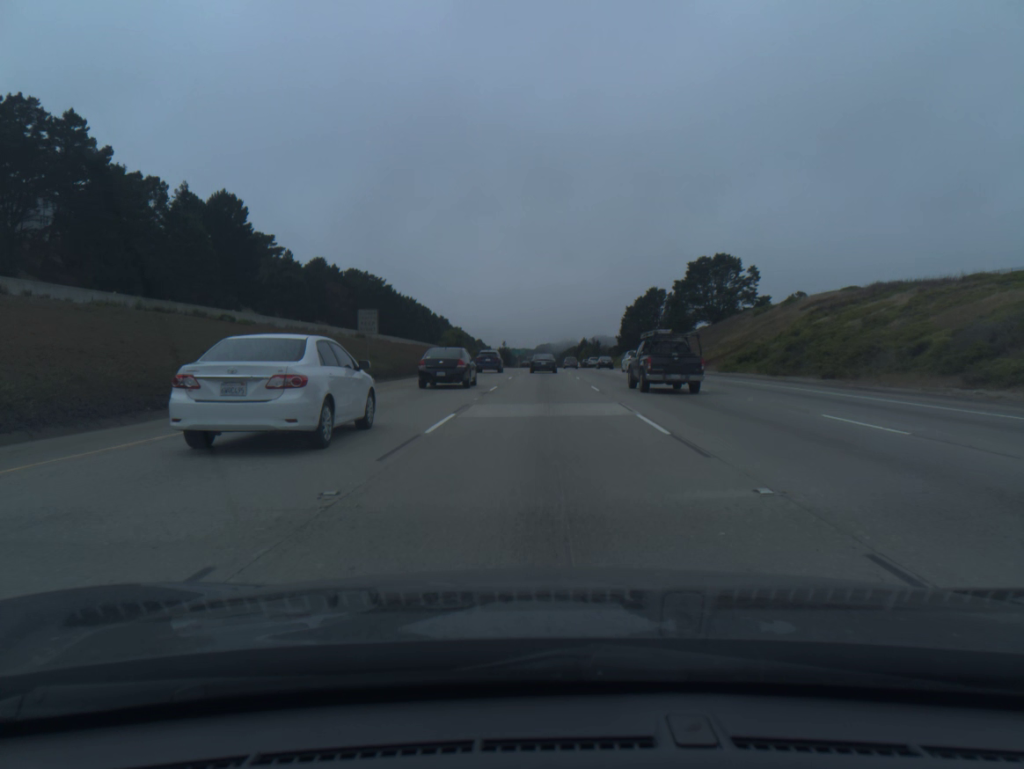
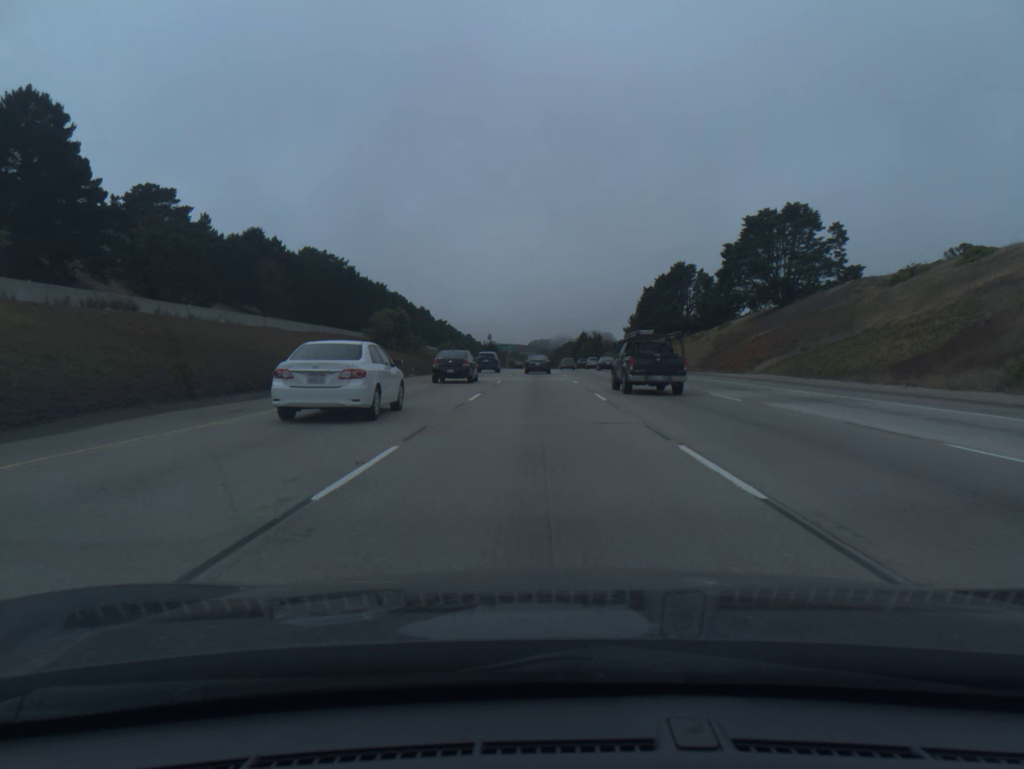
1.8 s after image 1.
(+0.2, +49.2) m; +1°
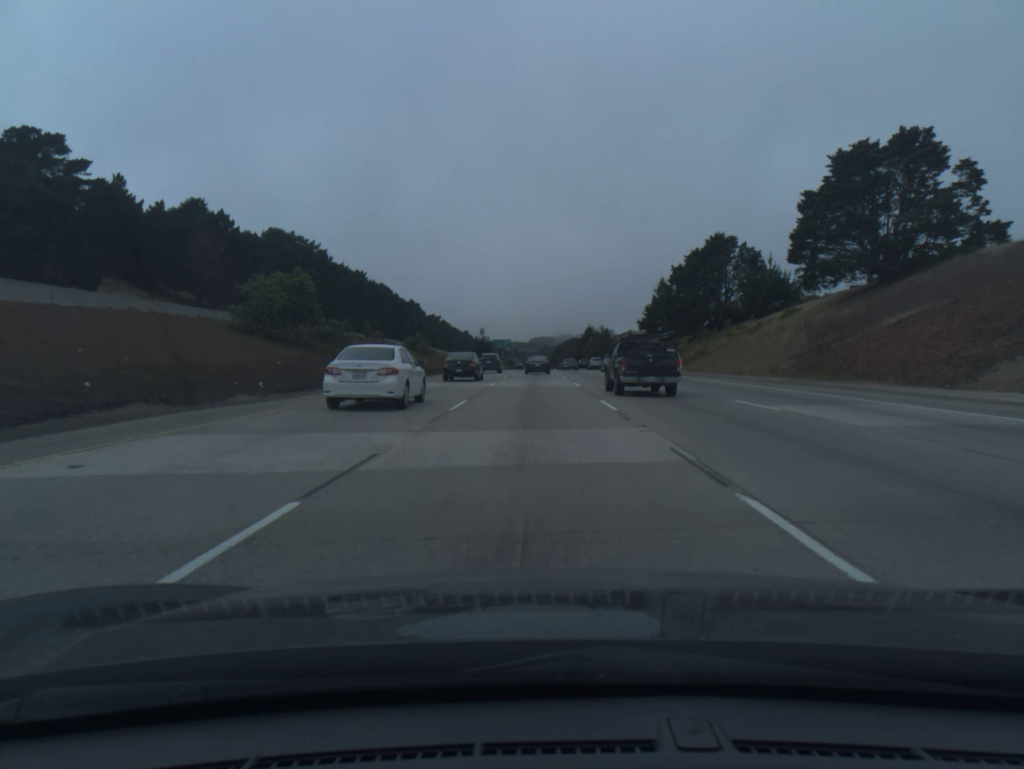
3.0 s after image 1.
(0.0, +33.0) m; 0°
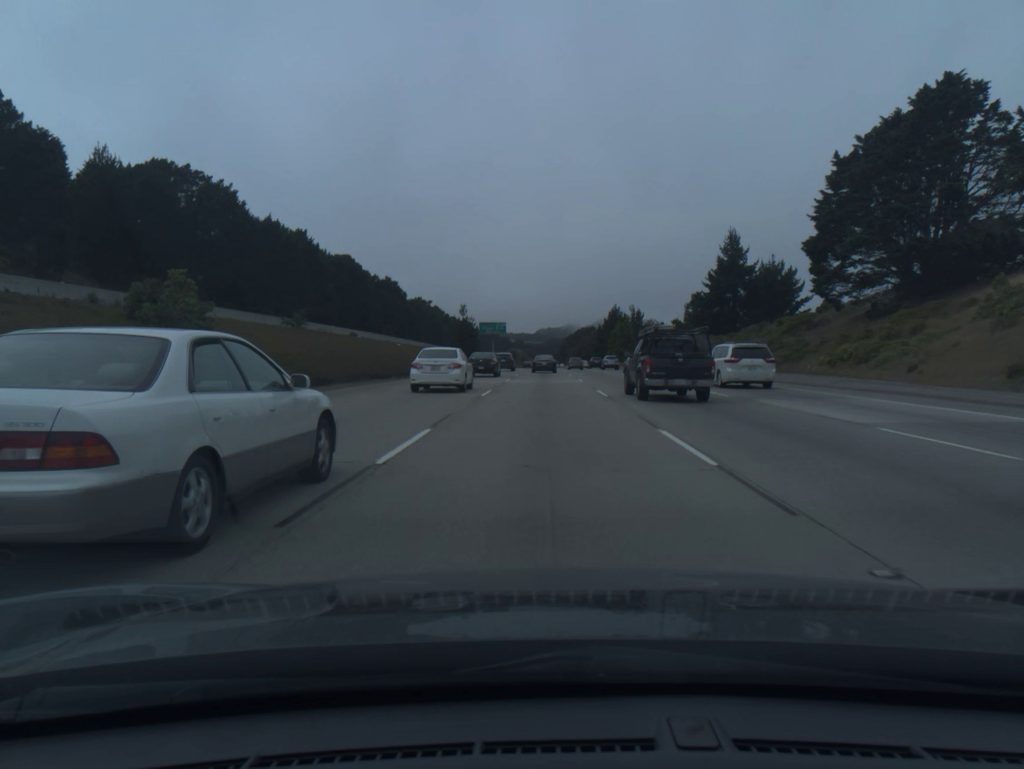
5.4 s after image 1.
(-0.4, +67.2) m; -1°
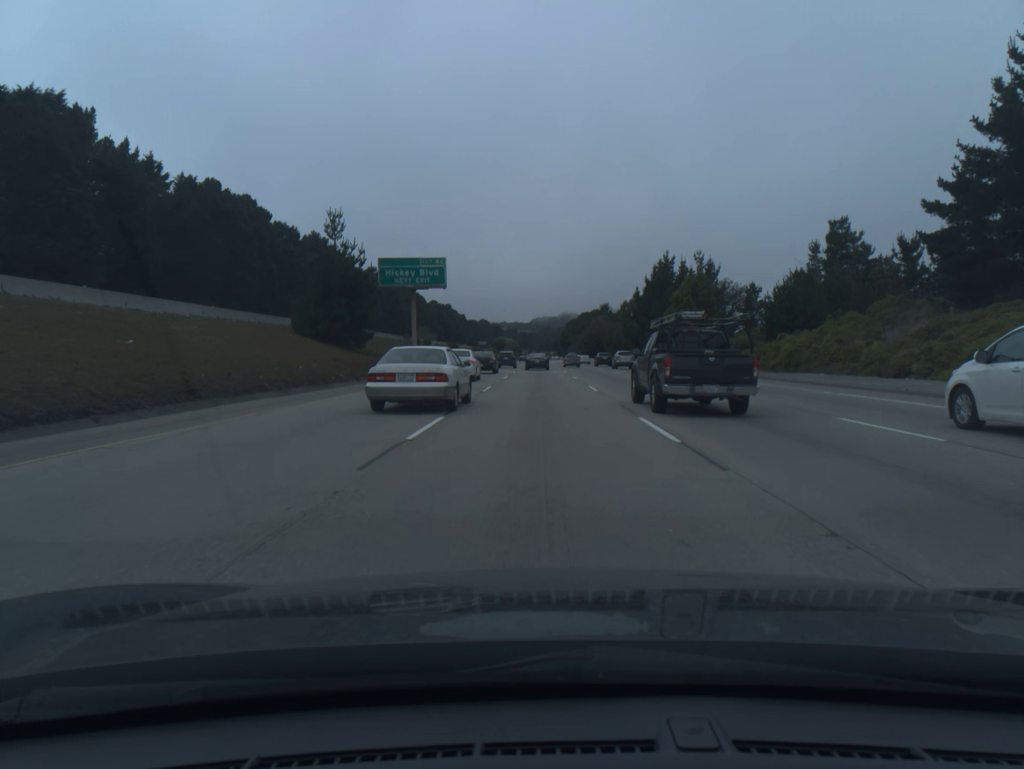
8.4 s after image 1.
(+0.4, +85.5) m; 0°
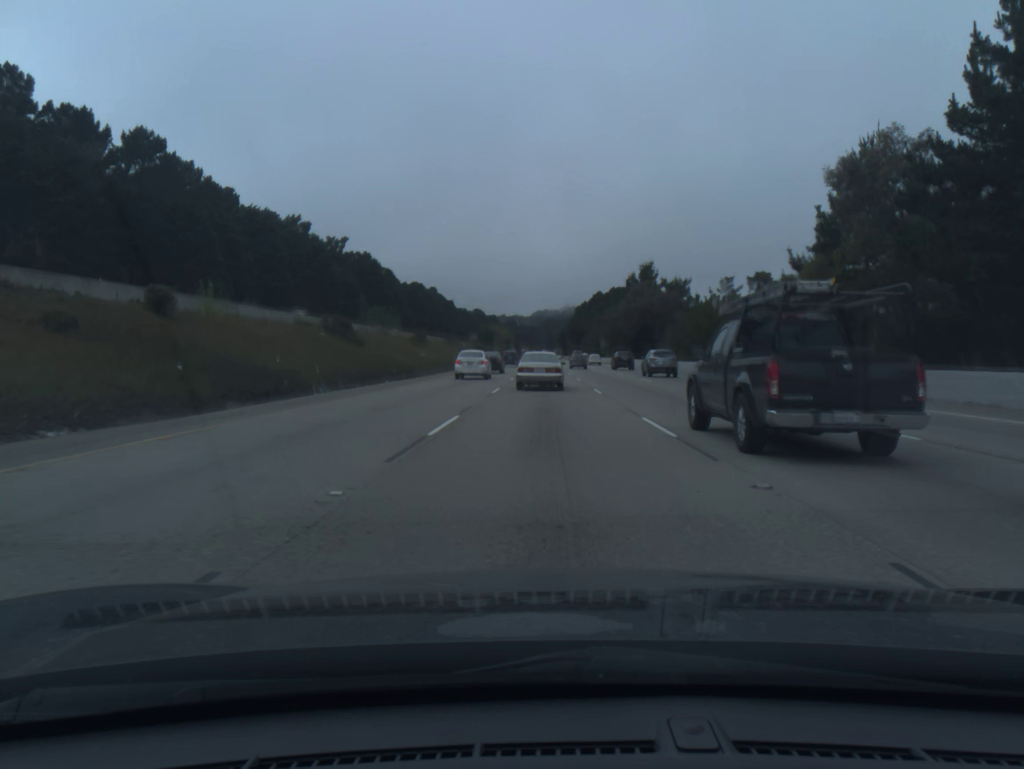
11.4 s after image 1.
(-0.3, +86.7) m; 0°
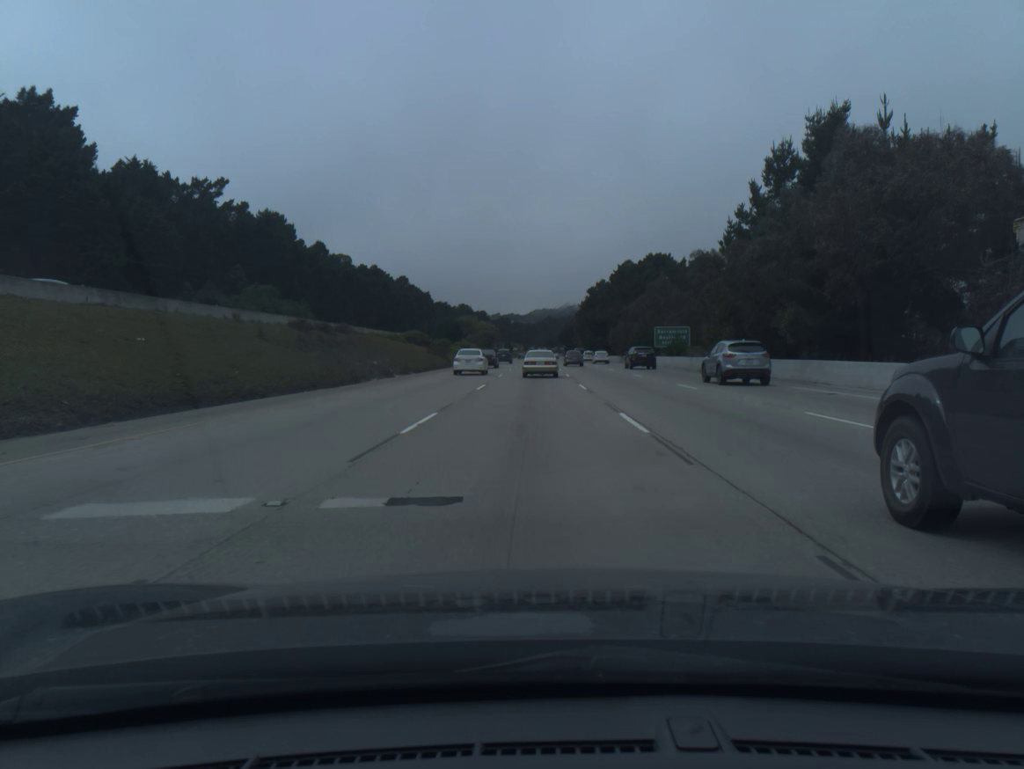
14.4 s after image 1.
(+0.6, +87.7) m; 0°
